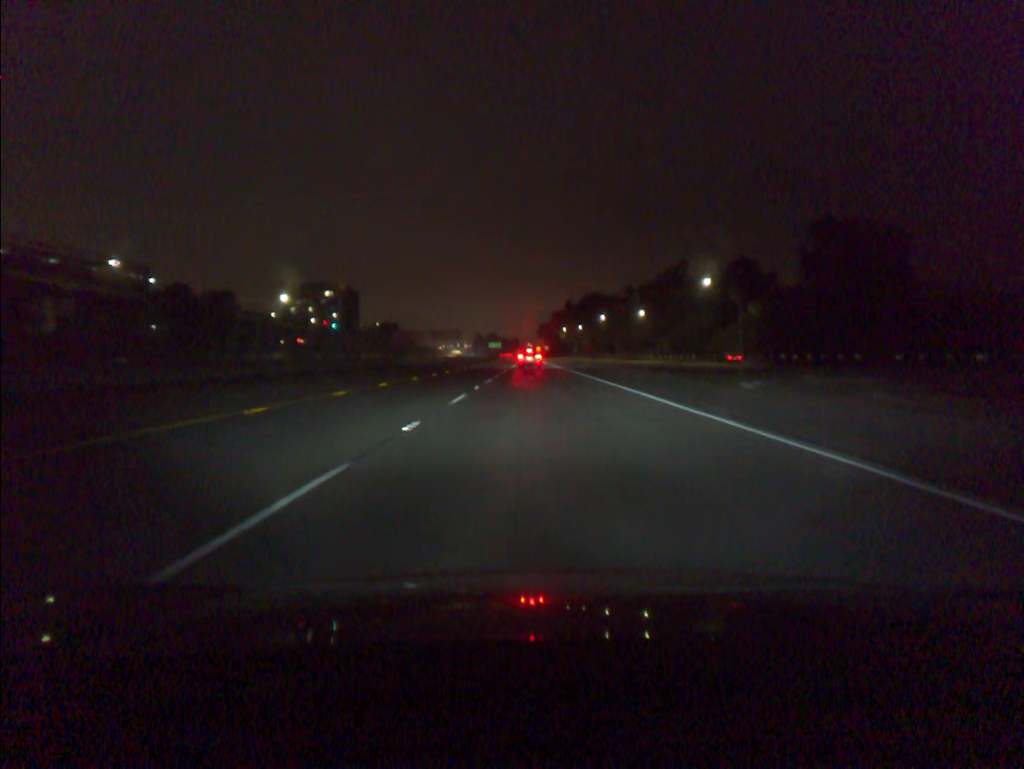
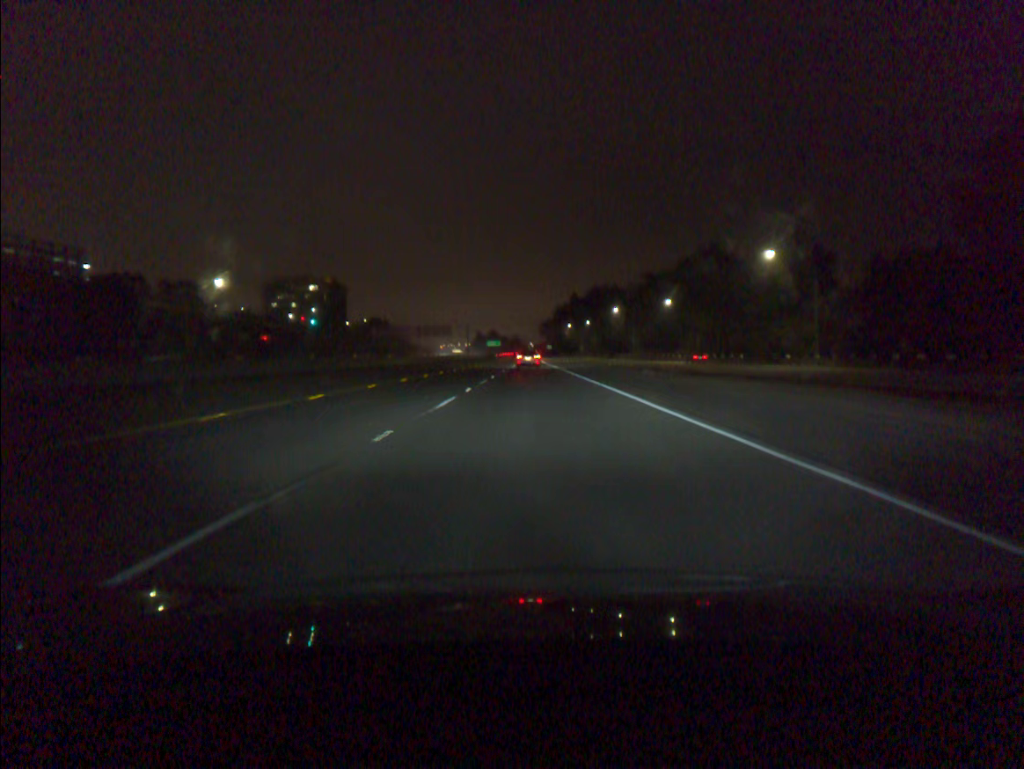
(-0.1, +31.3) m; 0°
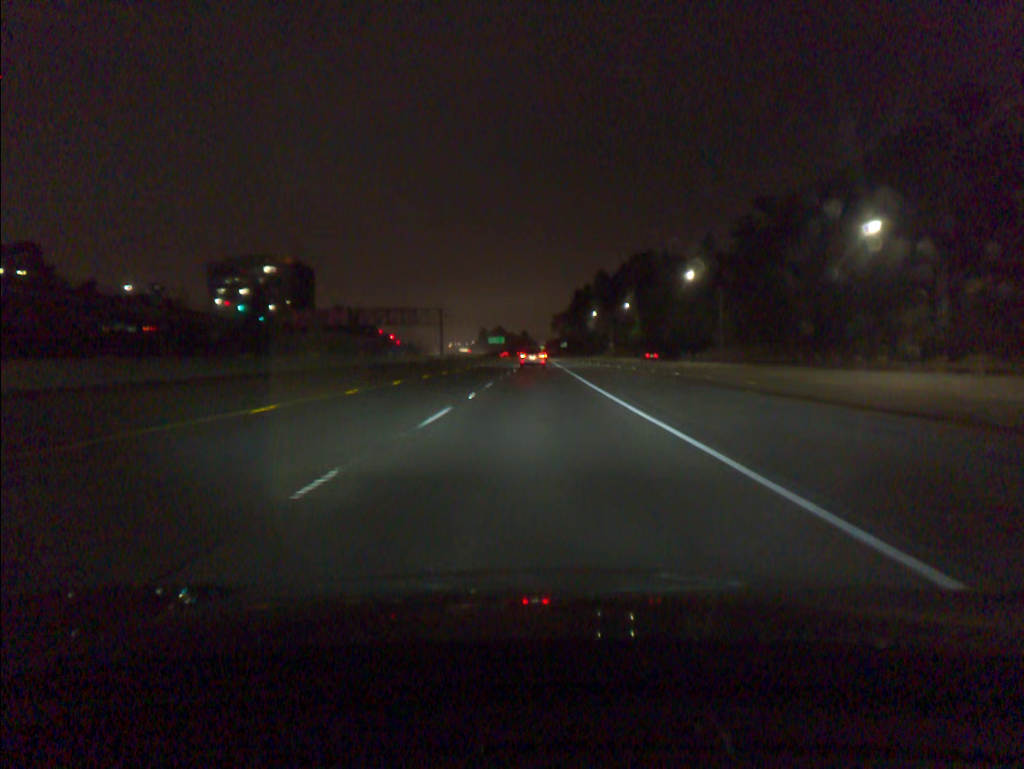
(-0.6, +77.6) m; -1°
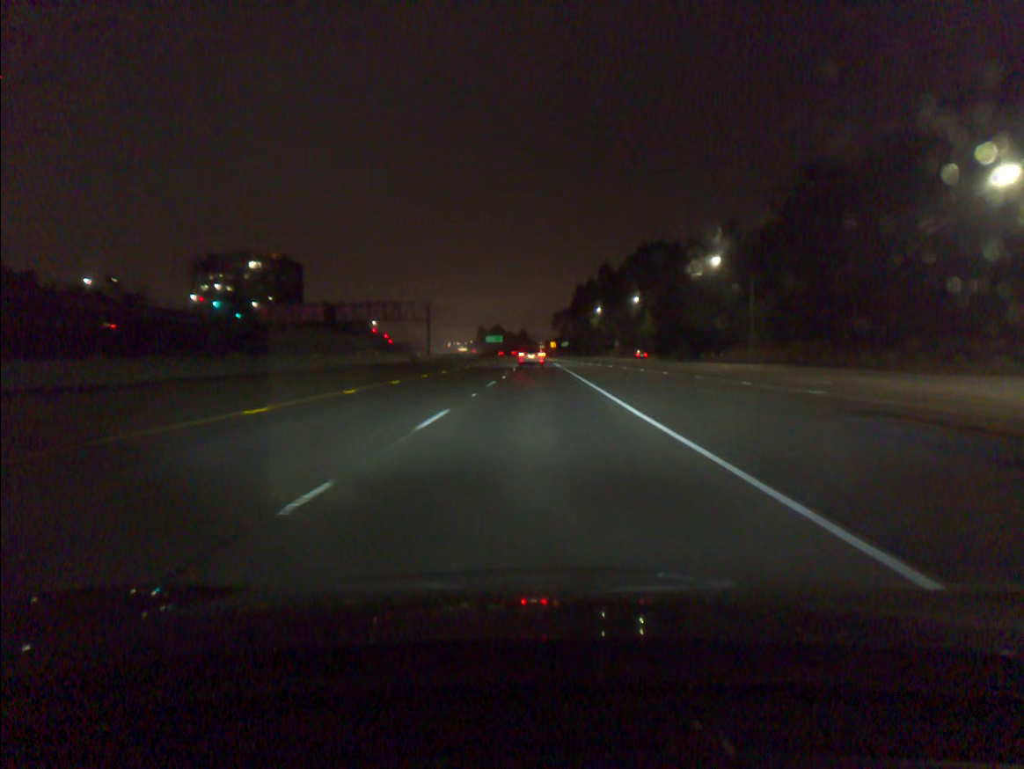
(0.0, +15.3) m; 0°
